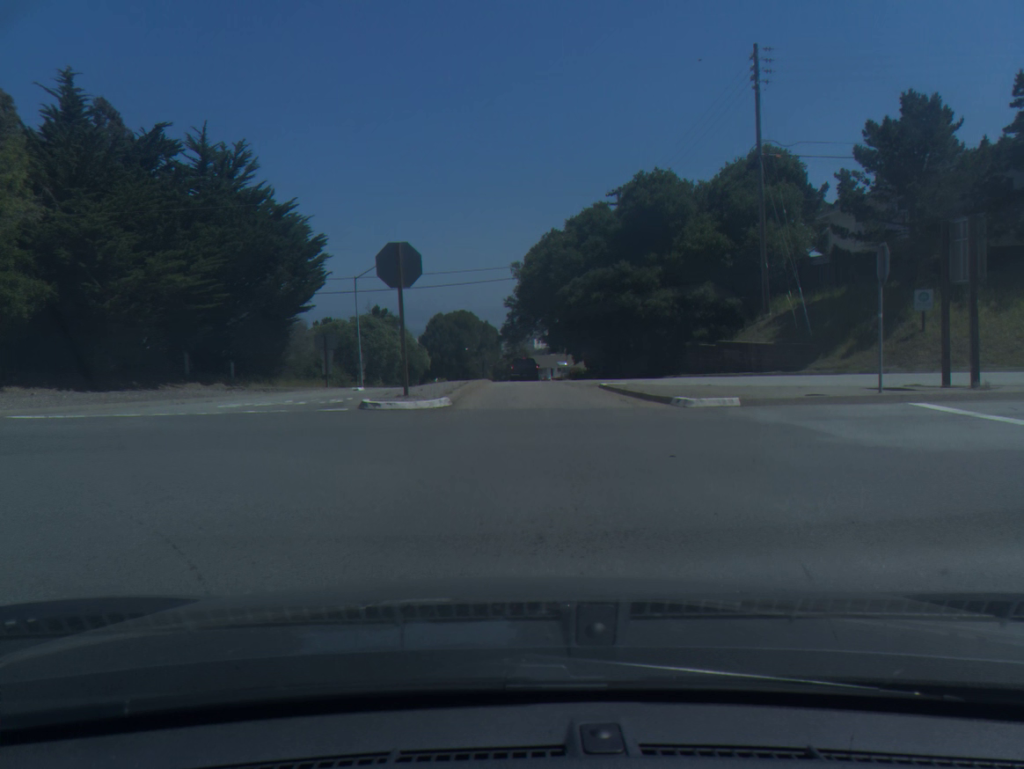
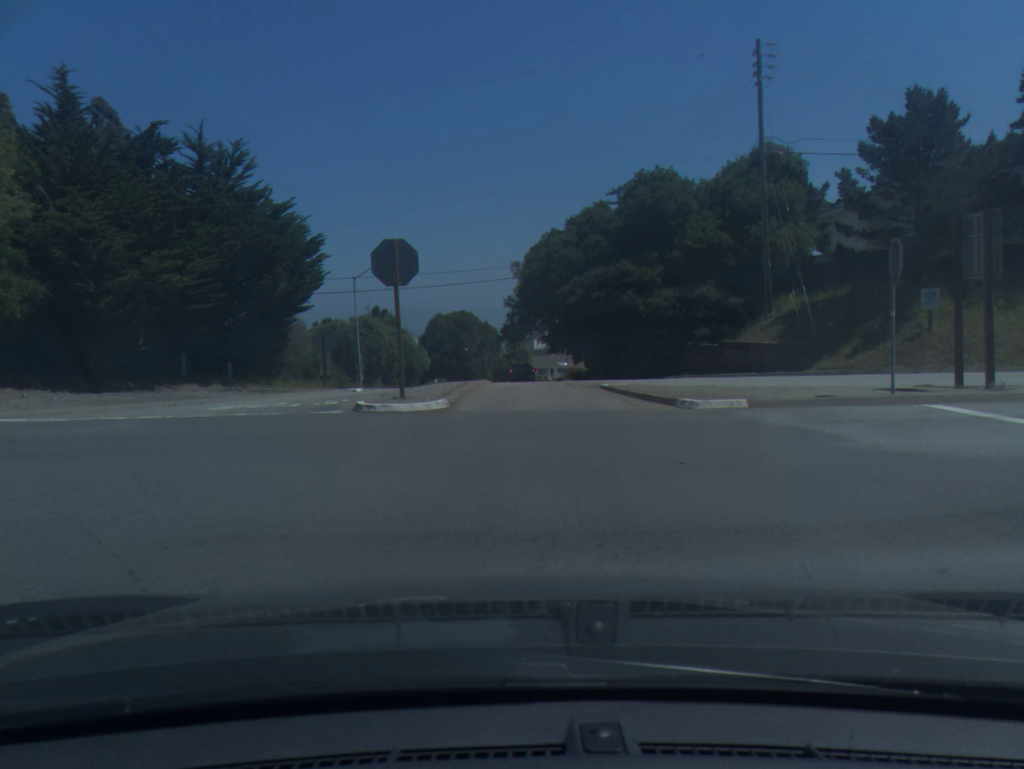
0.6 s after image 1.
(0.0, +0.5) m; 0°
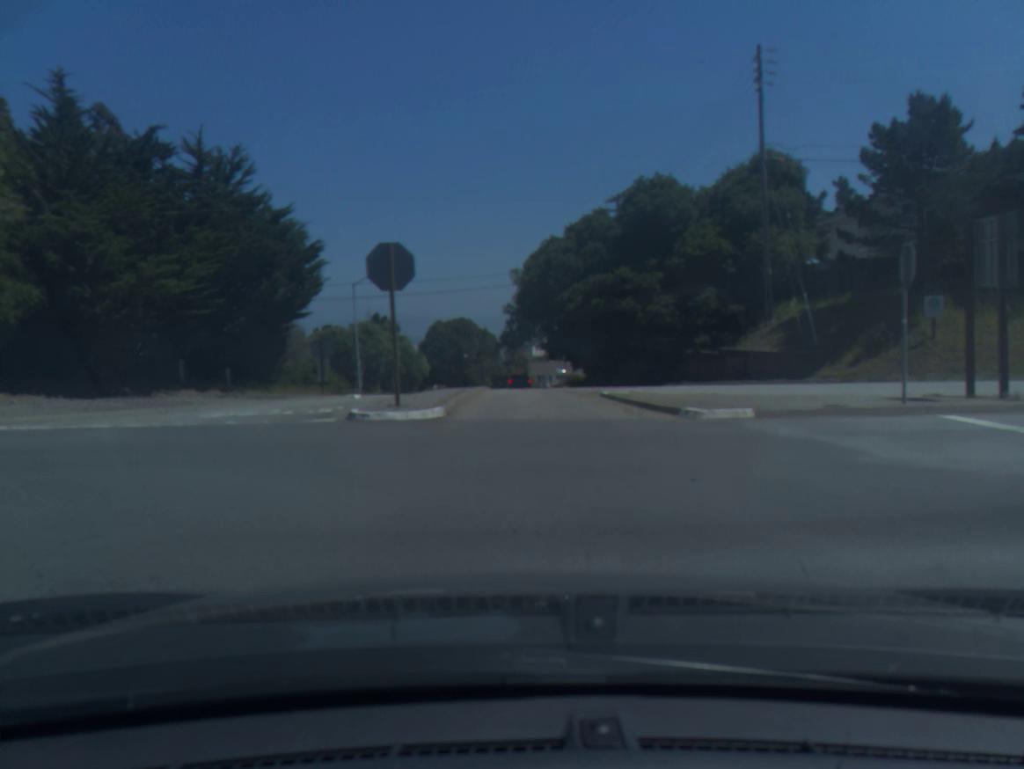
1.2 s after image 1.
(0.0, +0.5) m; 0°
